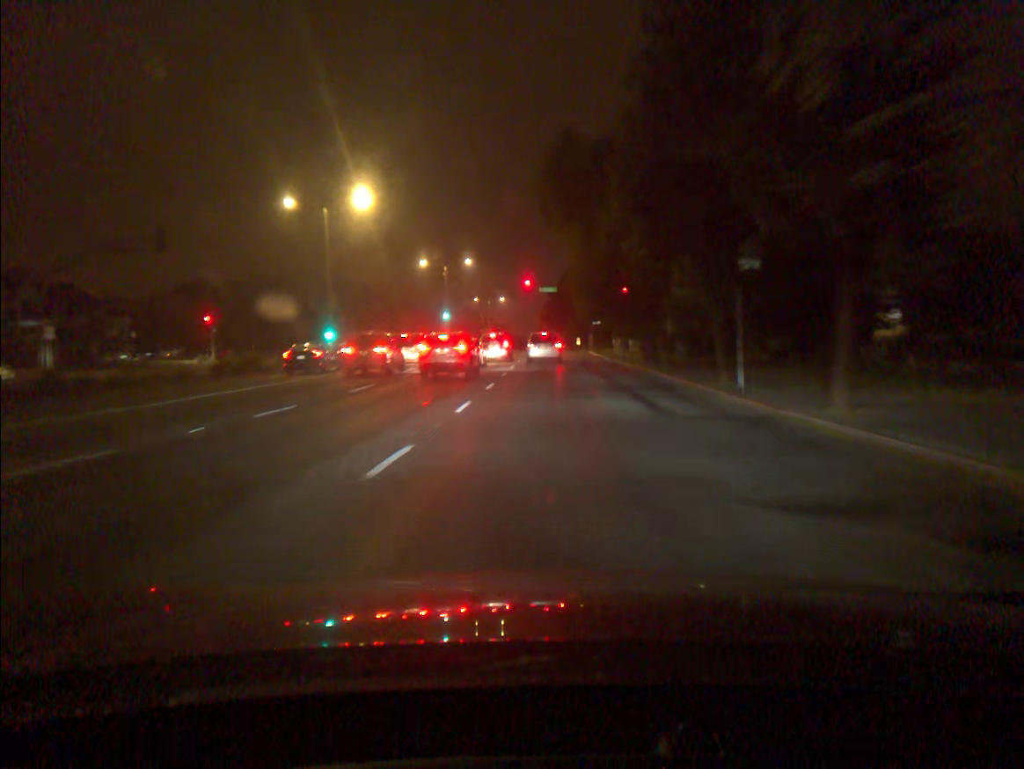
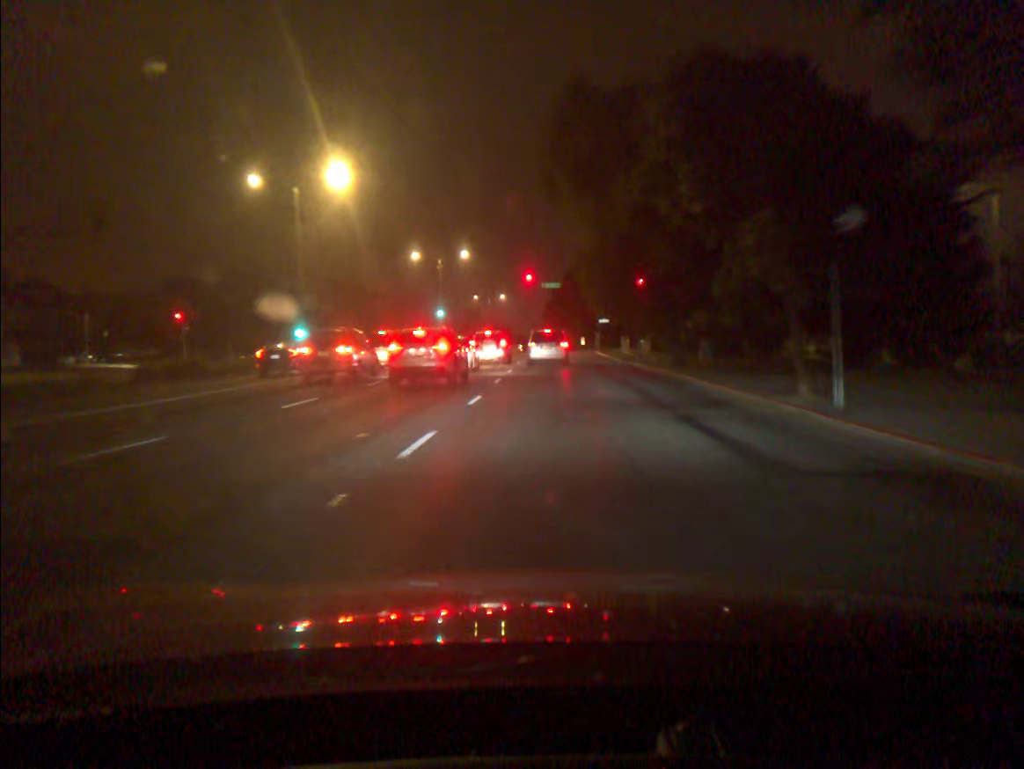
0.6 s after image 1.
(0.0, +6.1) m; 0°
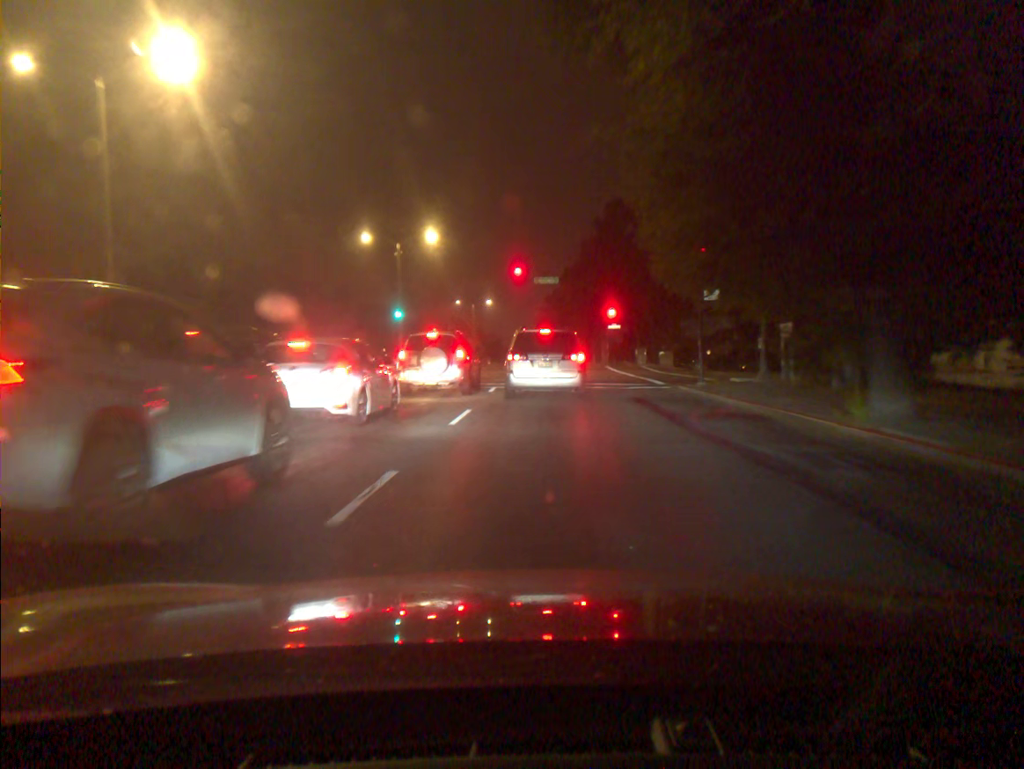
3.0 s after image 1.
(+0.1, +17.8) m; +1°
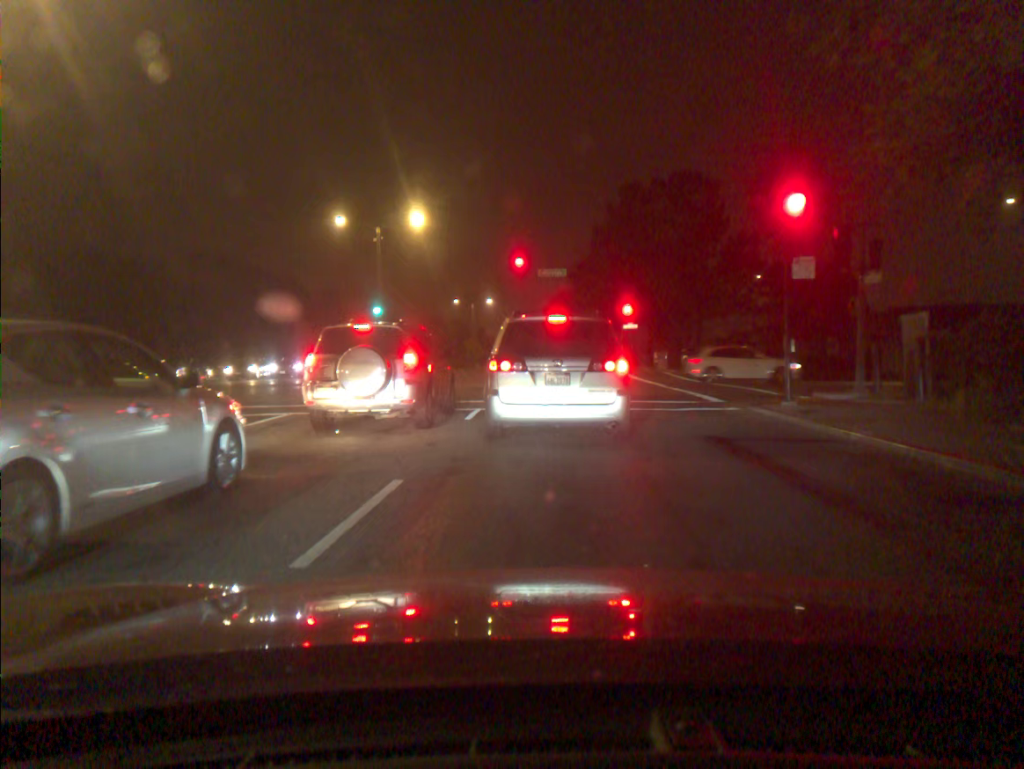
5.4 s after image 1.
(0.0, +8.3) m; 0°
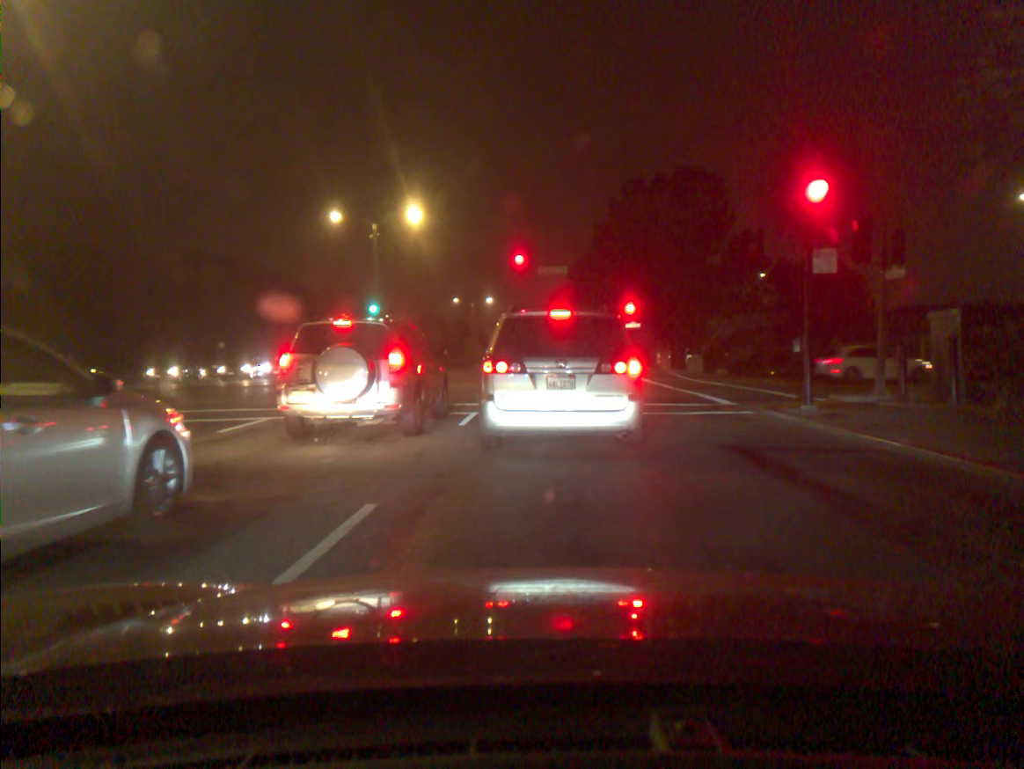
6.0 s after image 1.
(0.0, +1.2) m; 0°
